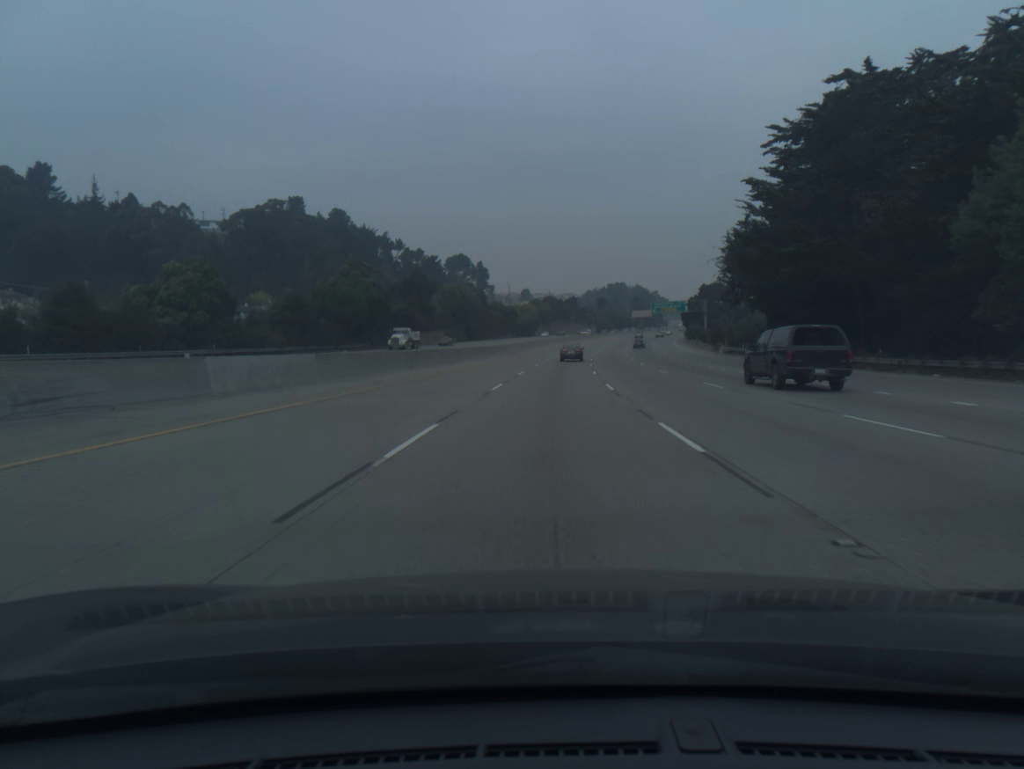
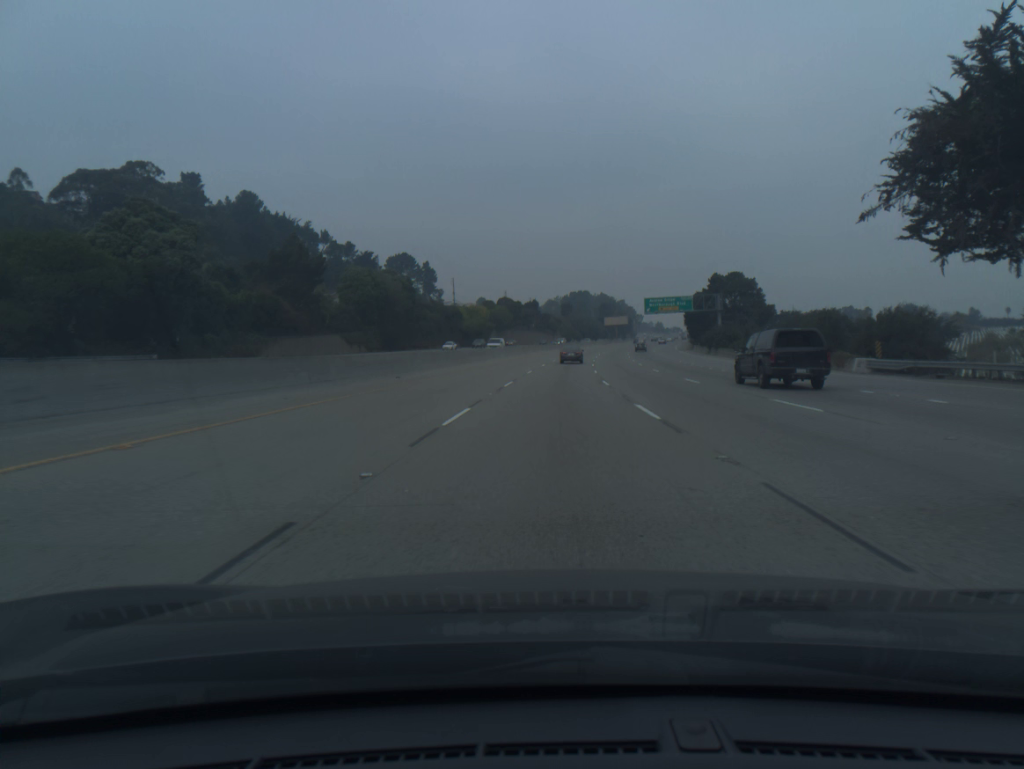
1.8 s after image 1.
(+1.3, +53.4) m; +3°
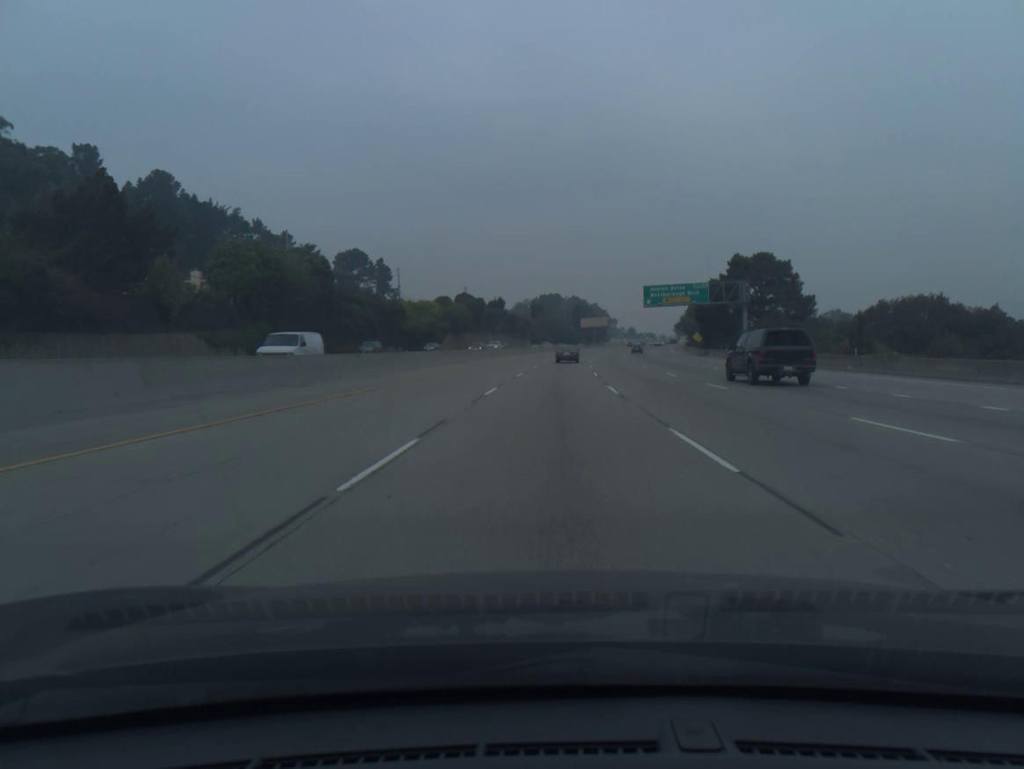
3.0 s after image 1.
(+0.7, +35.4) m; +2°
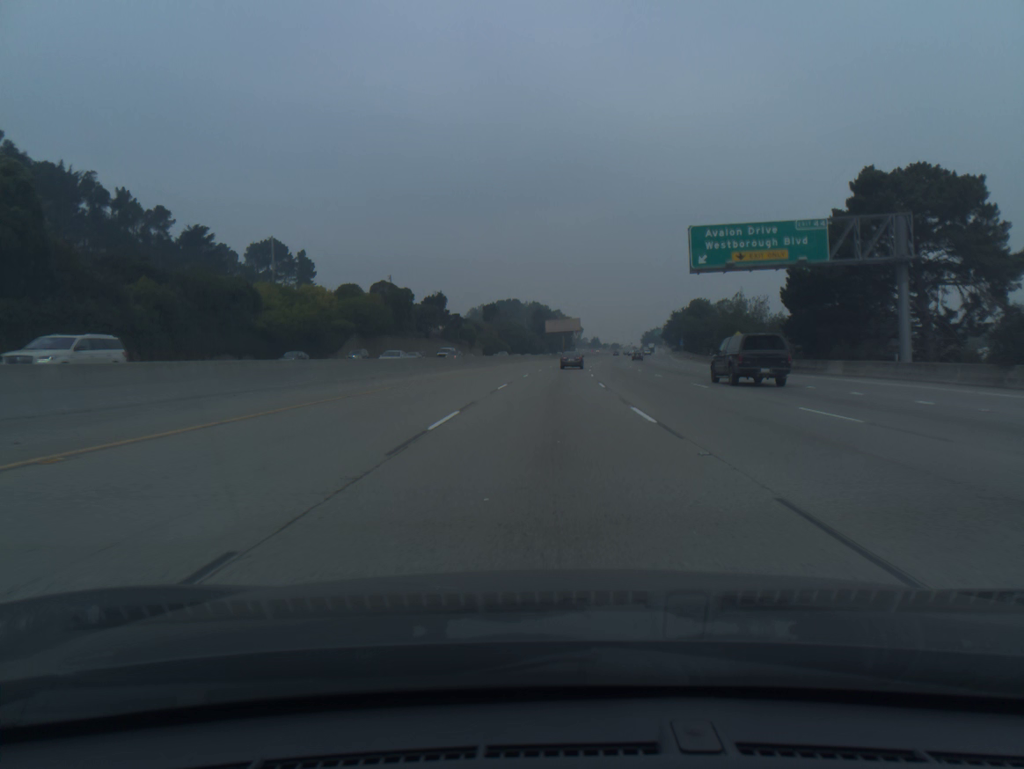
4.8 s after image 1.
(+1.4, +52.8) m; +3°
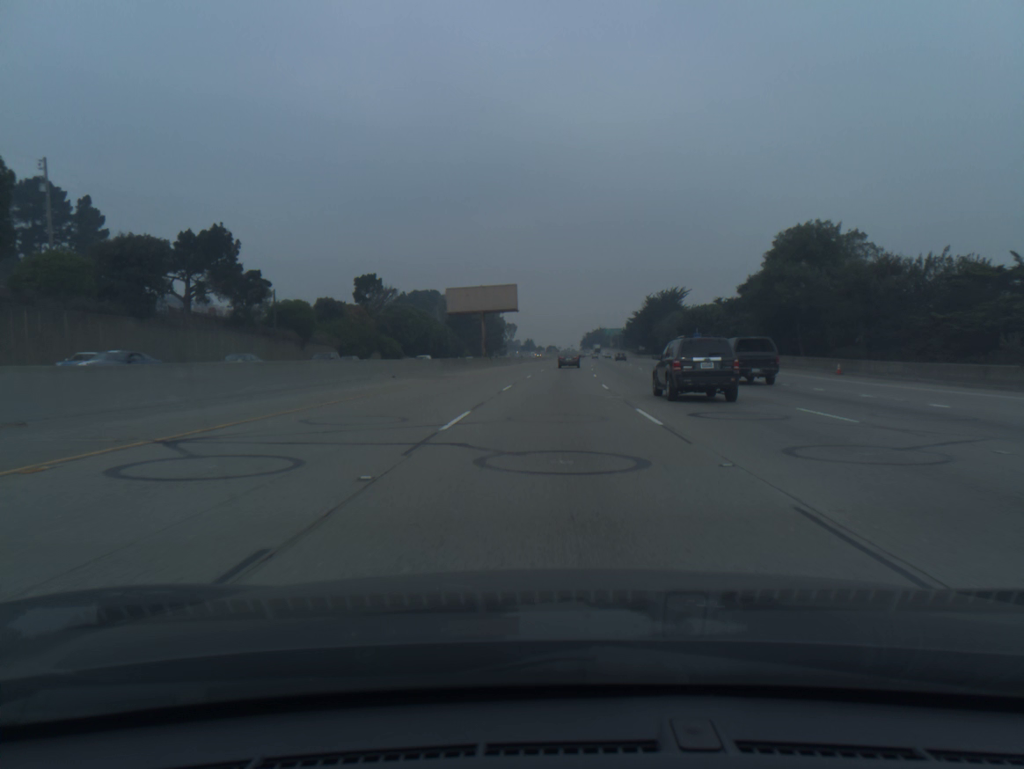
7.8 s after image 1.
(+3.6, +87.4) m; +5°
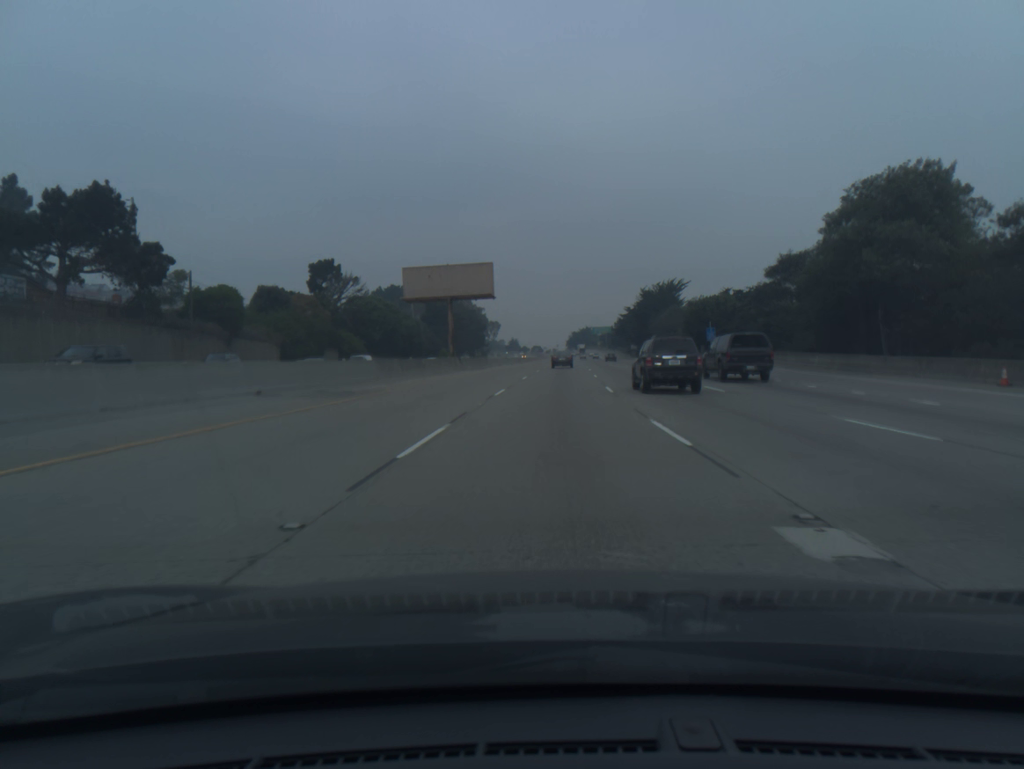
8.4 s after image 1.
(+0.2, +17.6) m; +1°
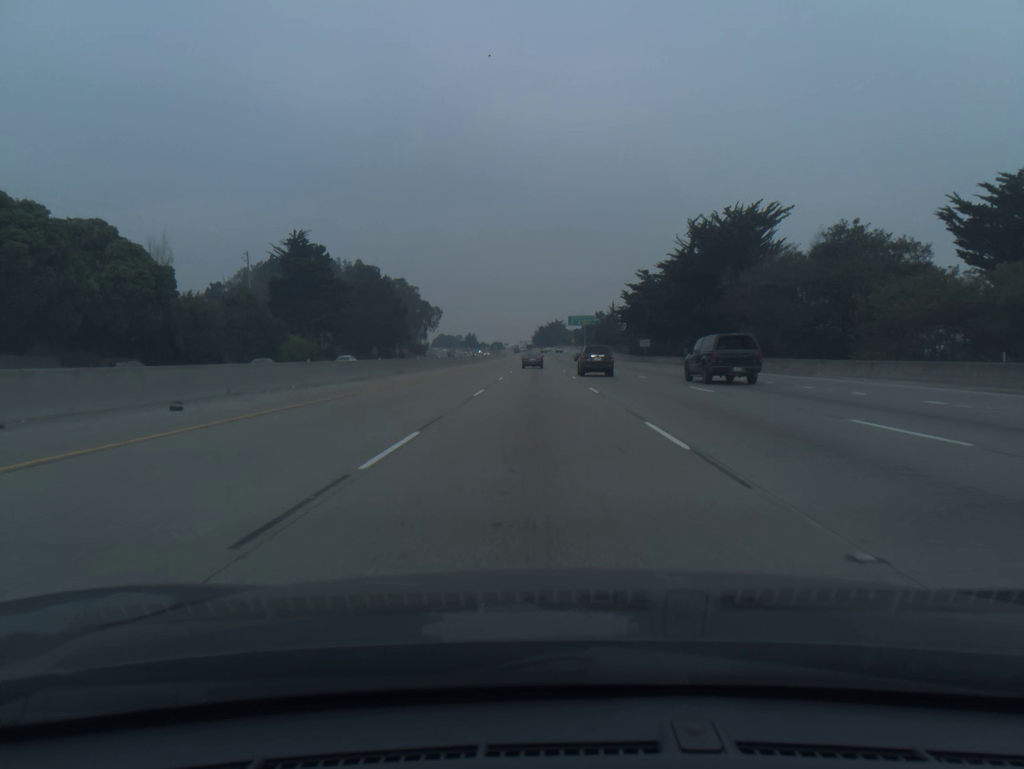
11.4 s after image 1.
(+2.9, +88.8) m; +3°
